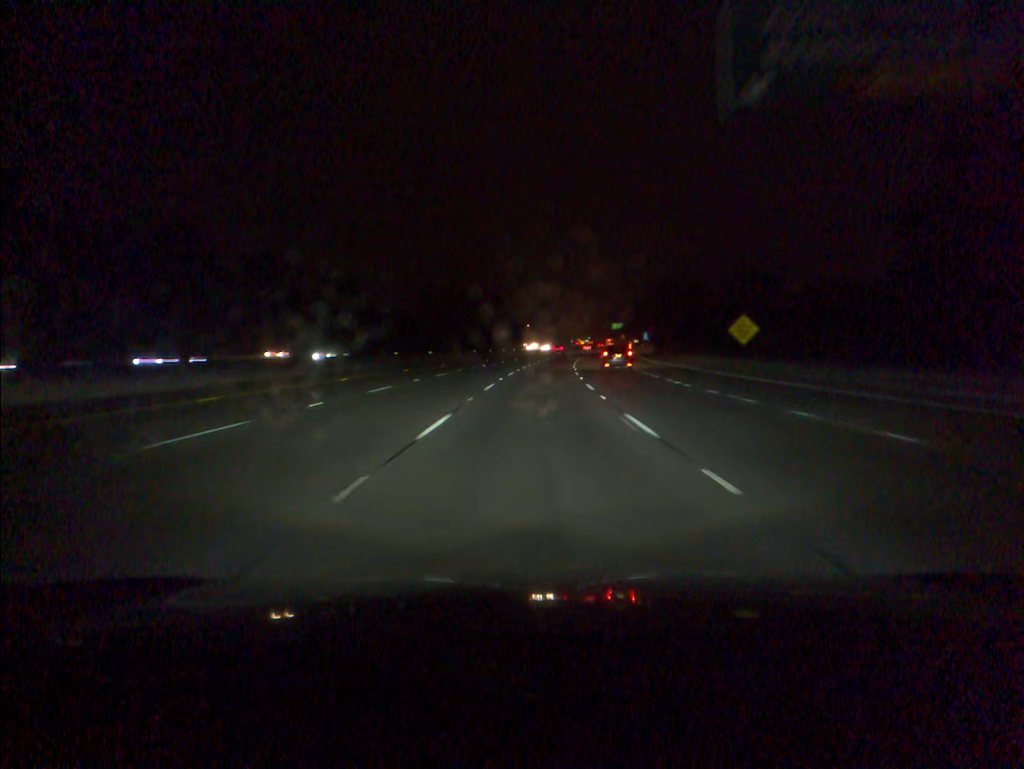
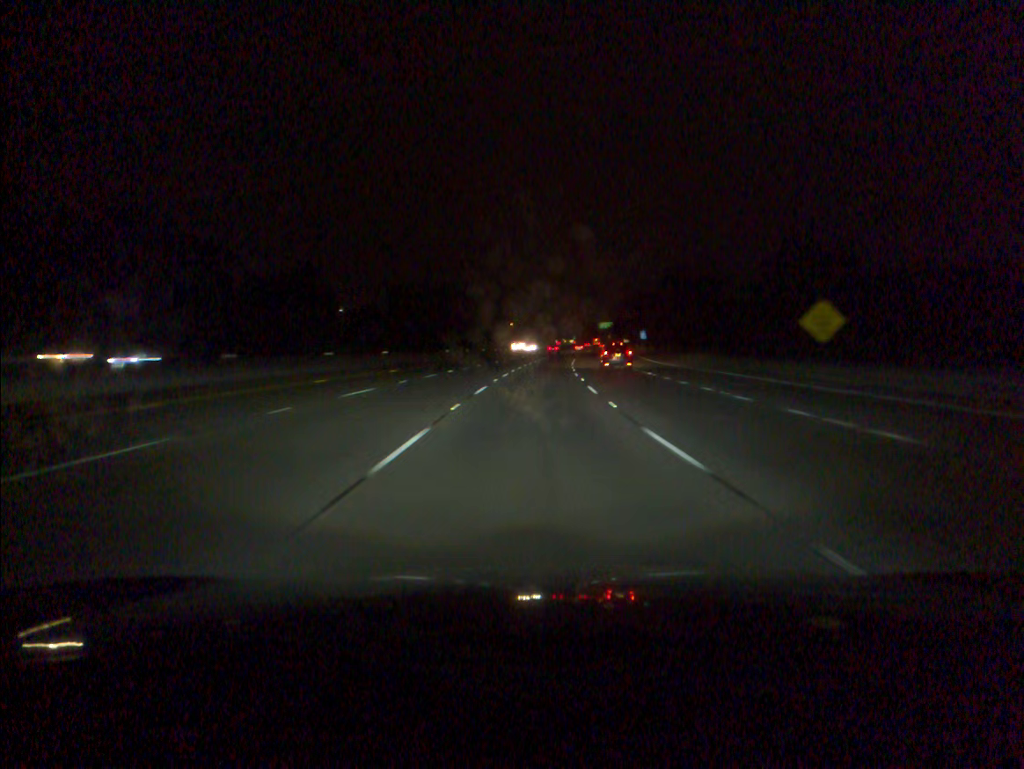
(+0.2, +17.9) m; +1°
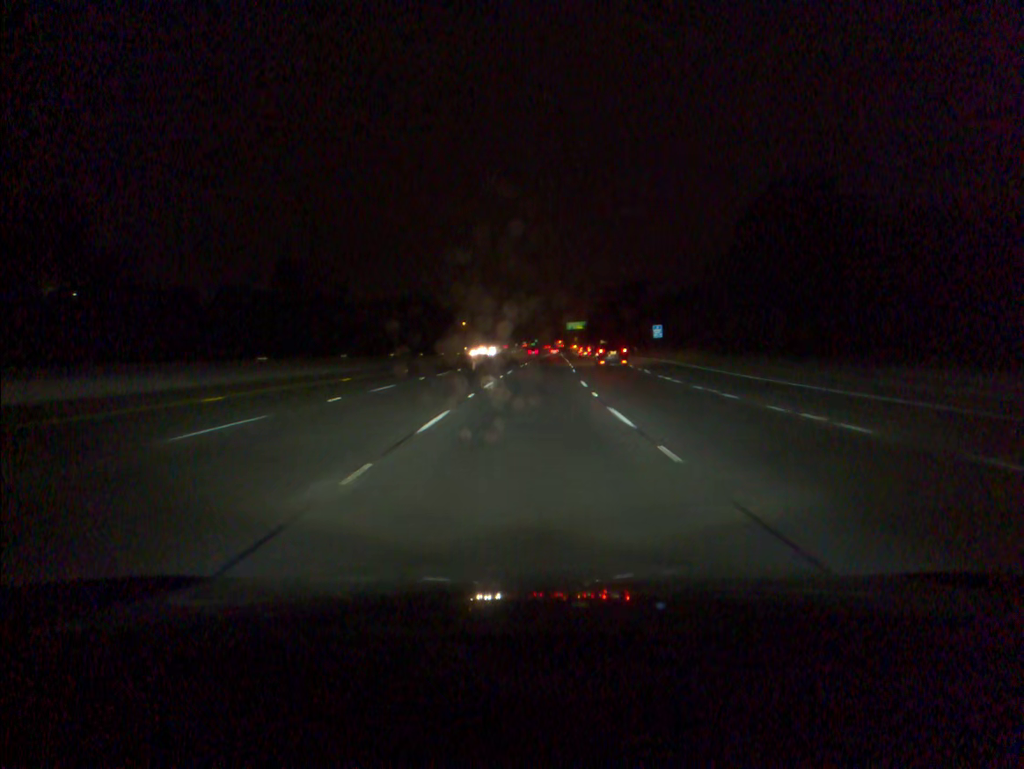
(+1.6, +53.7) m; +3°
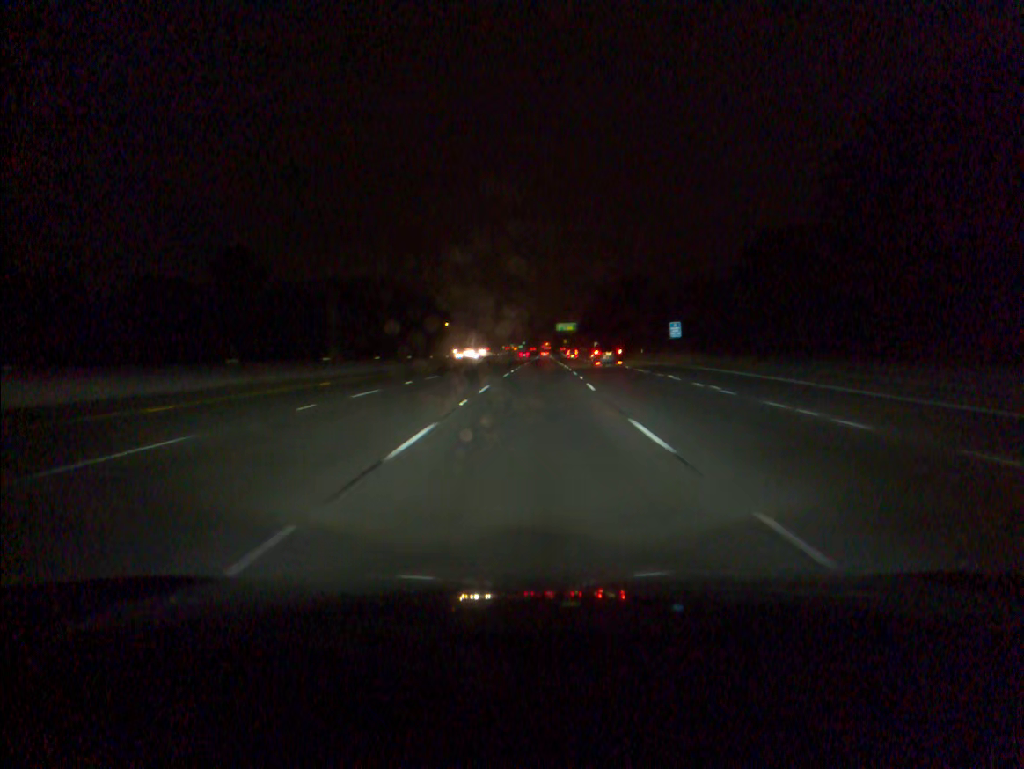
(+0.1, +17.9) m; +1°
